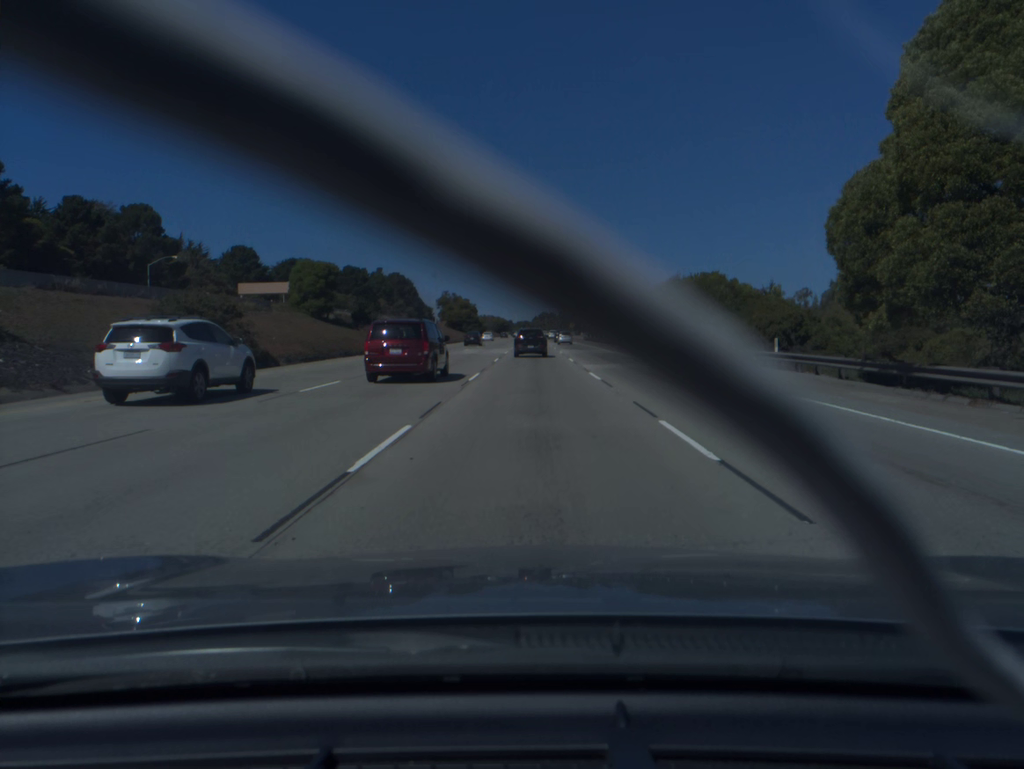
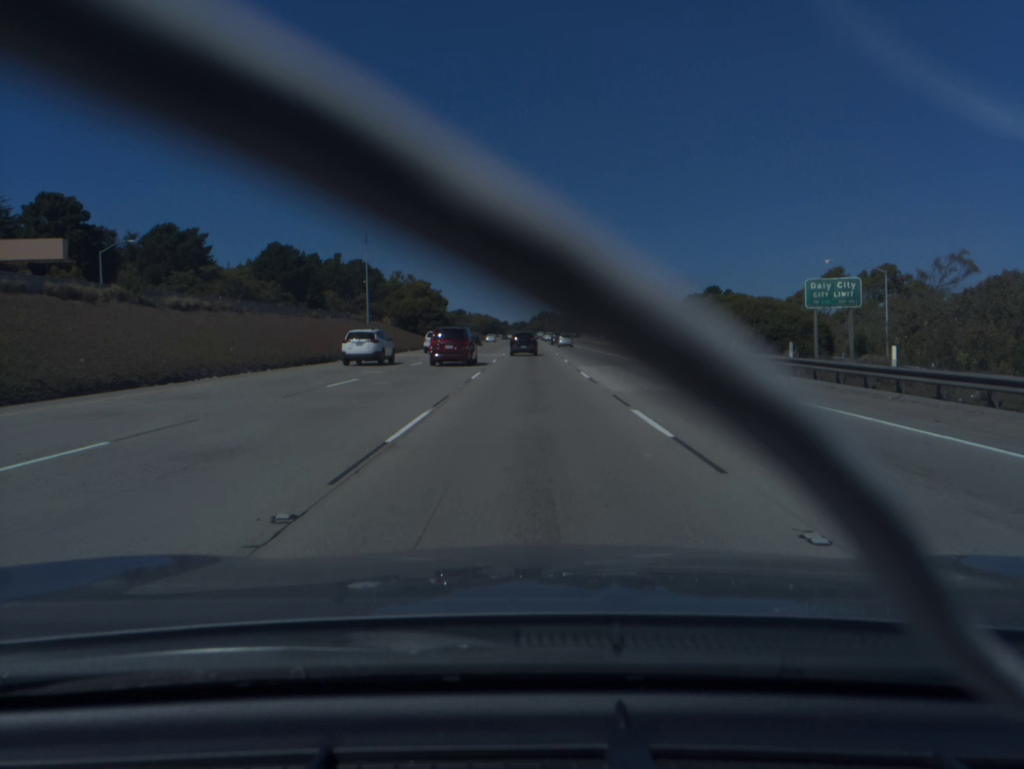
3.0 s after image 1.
(0.0, +70.4) m; 0°
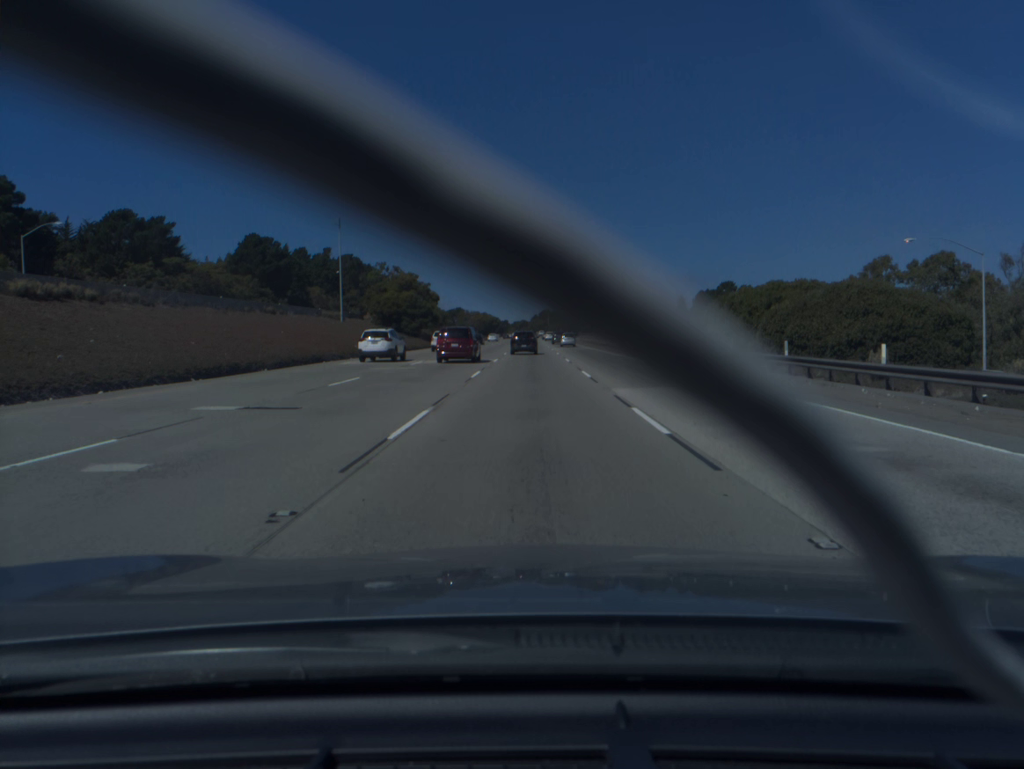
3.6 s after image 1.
(0.0, +14.6) m; 0°
